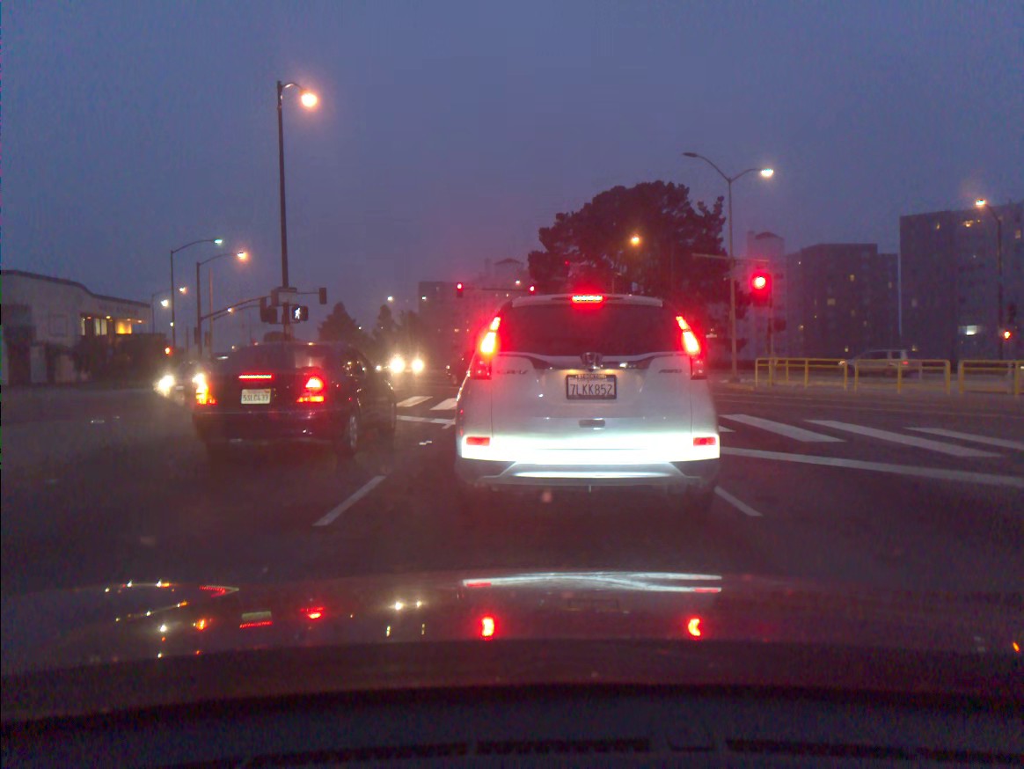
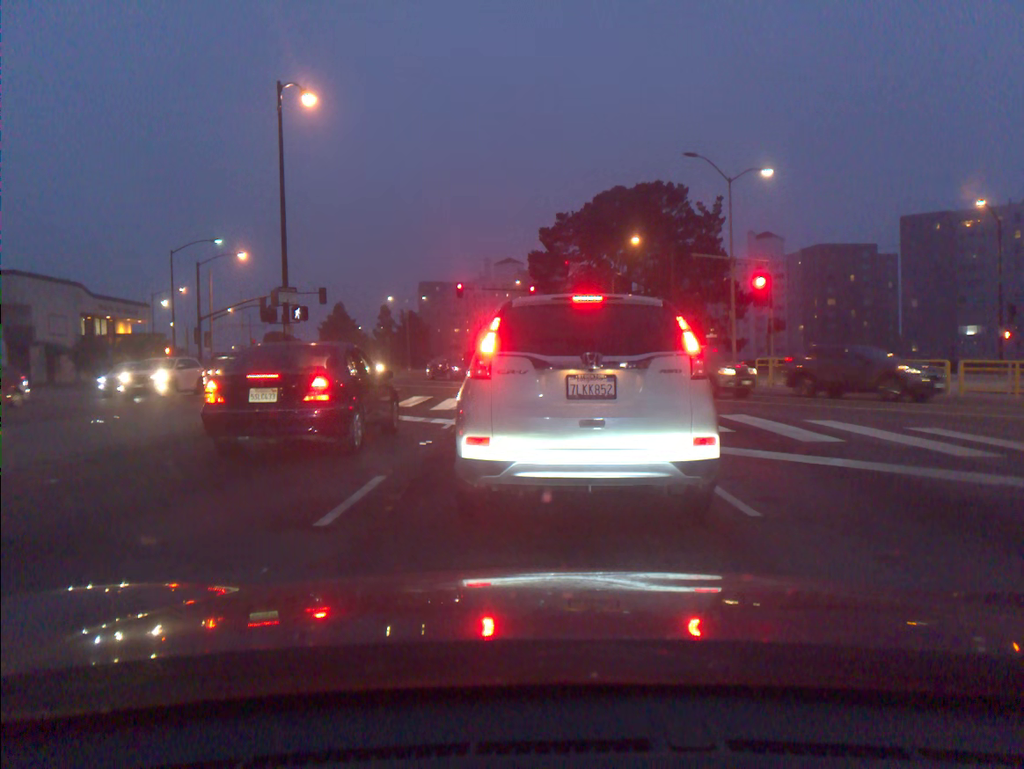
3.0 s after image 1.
(0.0, 0.0) m; 0°
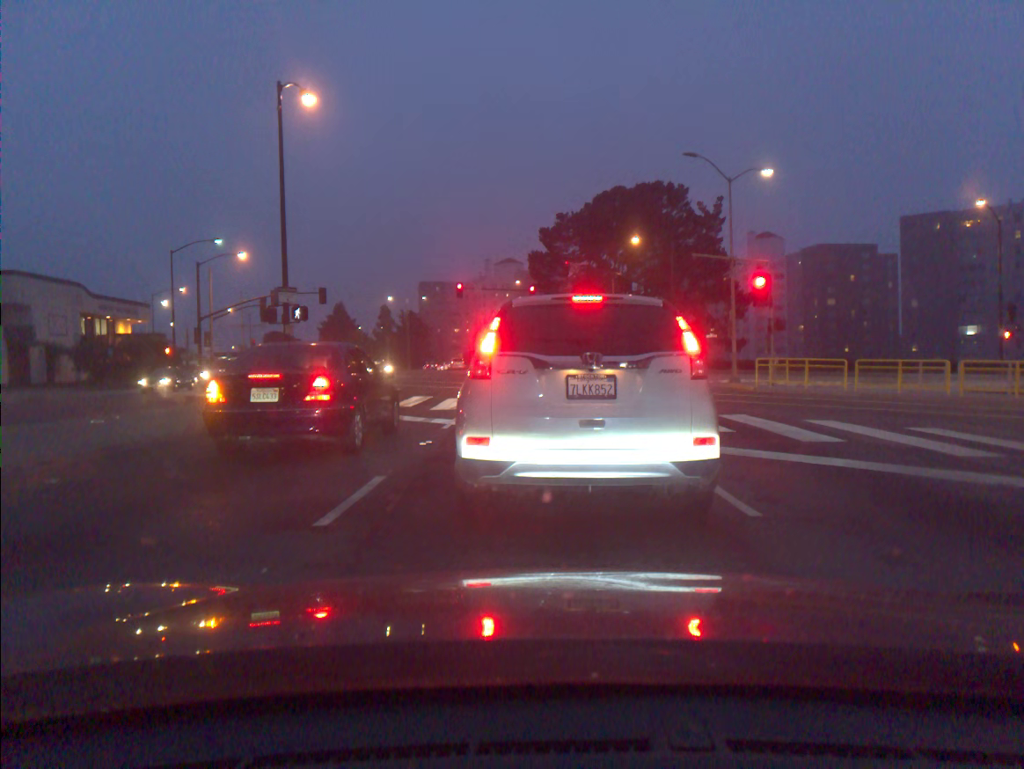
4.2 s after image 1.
(0.0, 0.0) m; 0°
